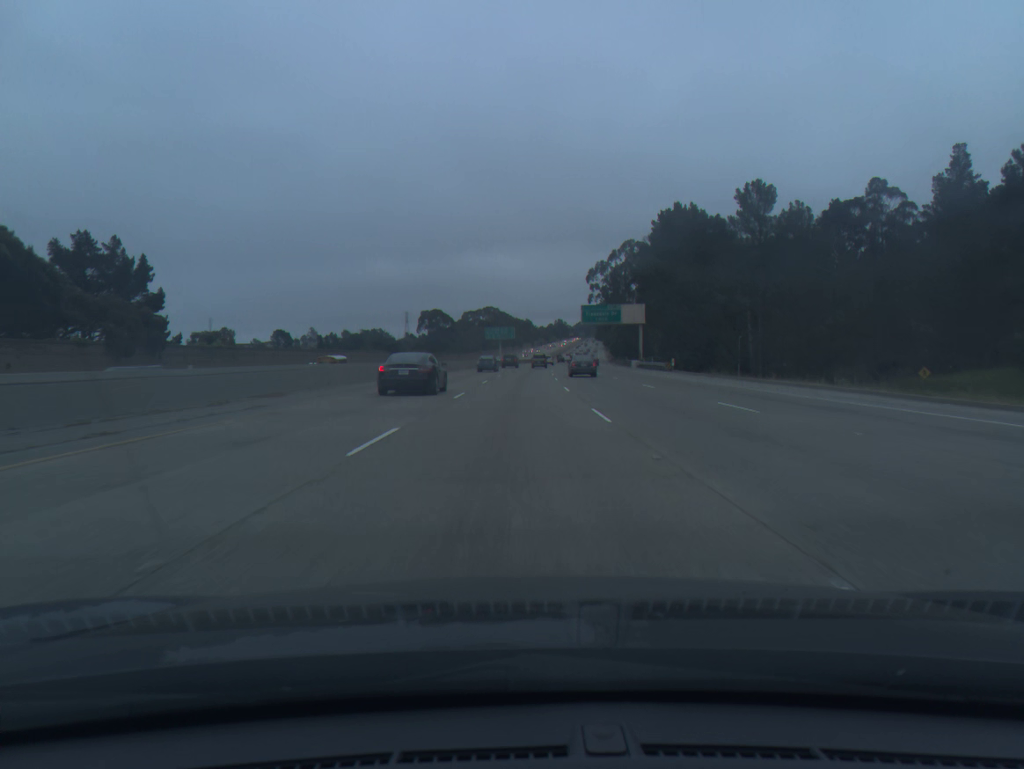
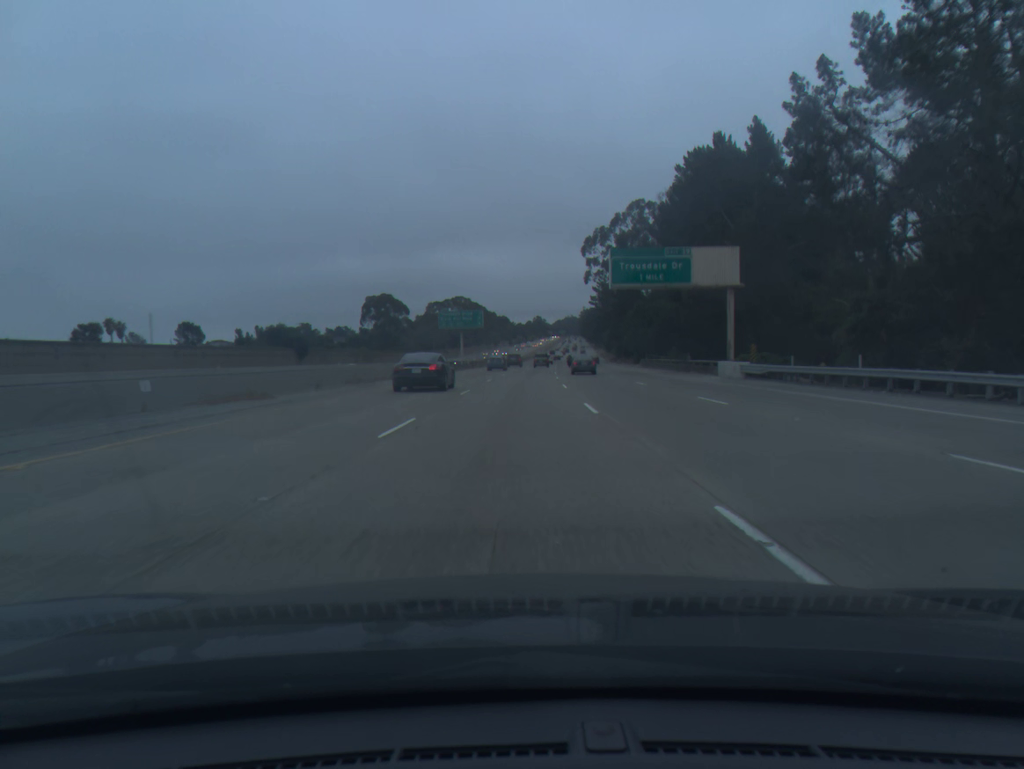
(+0.7, +56.1) m; +2°
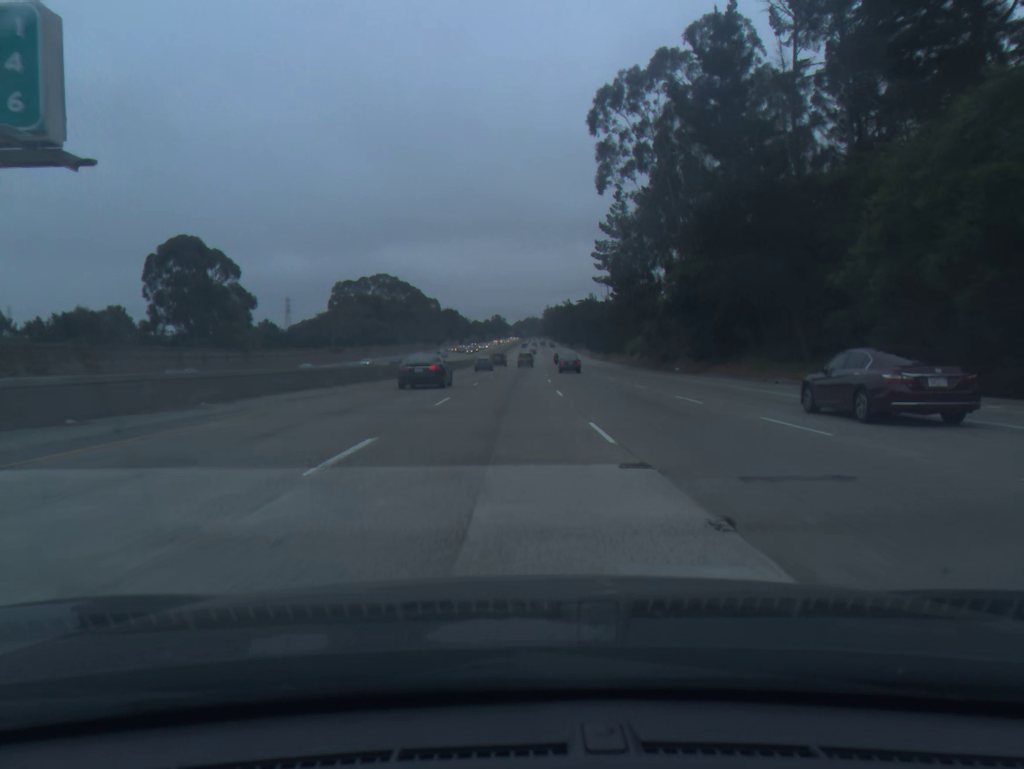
(+2.6, +93.4) m; +3°
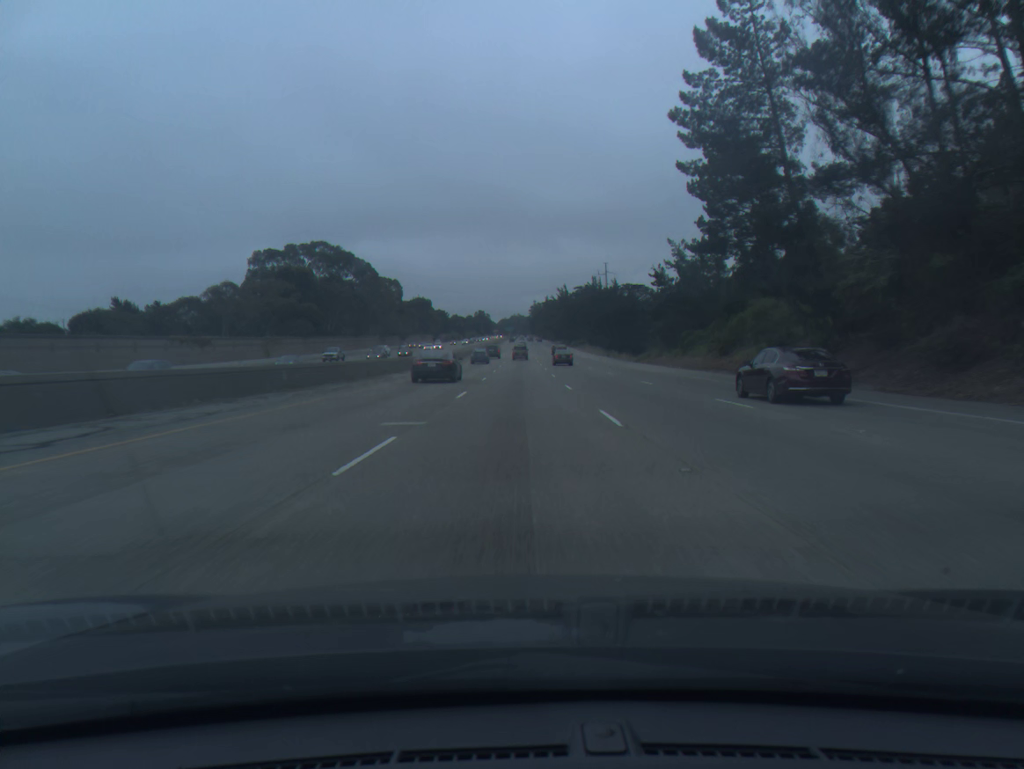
(+0.1, +56.0) m; +1°
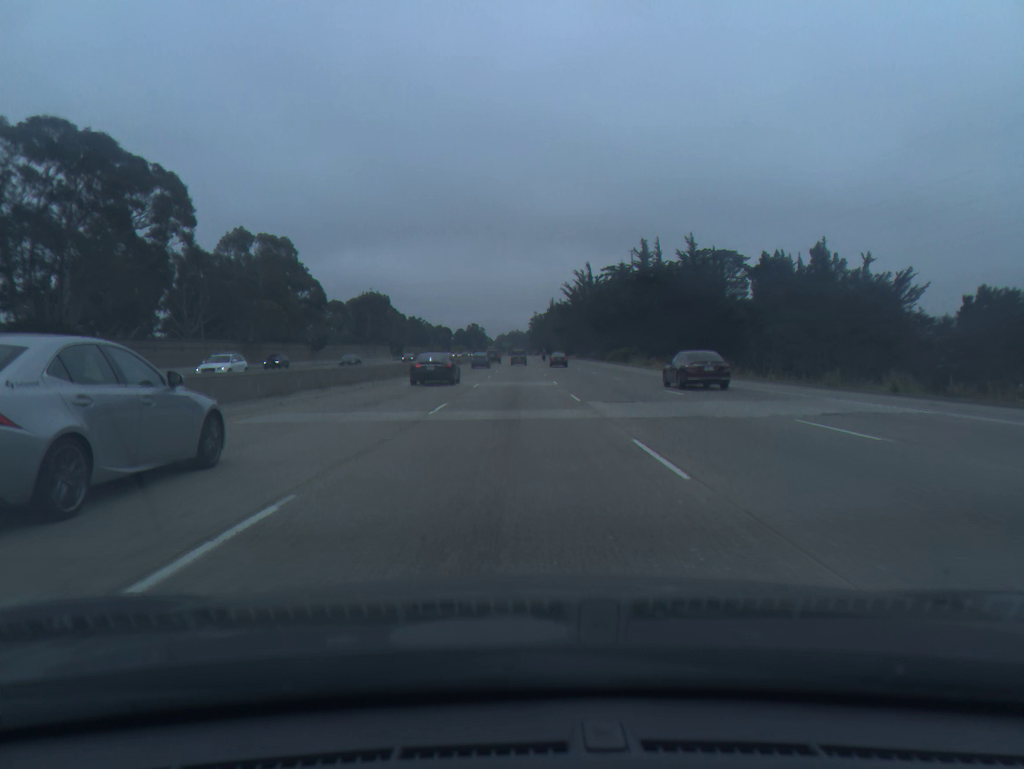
(+0.5, +93.1) m; 0°
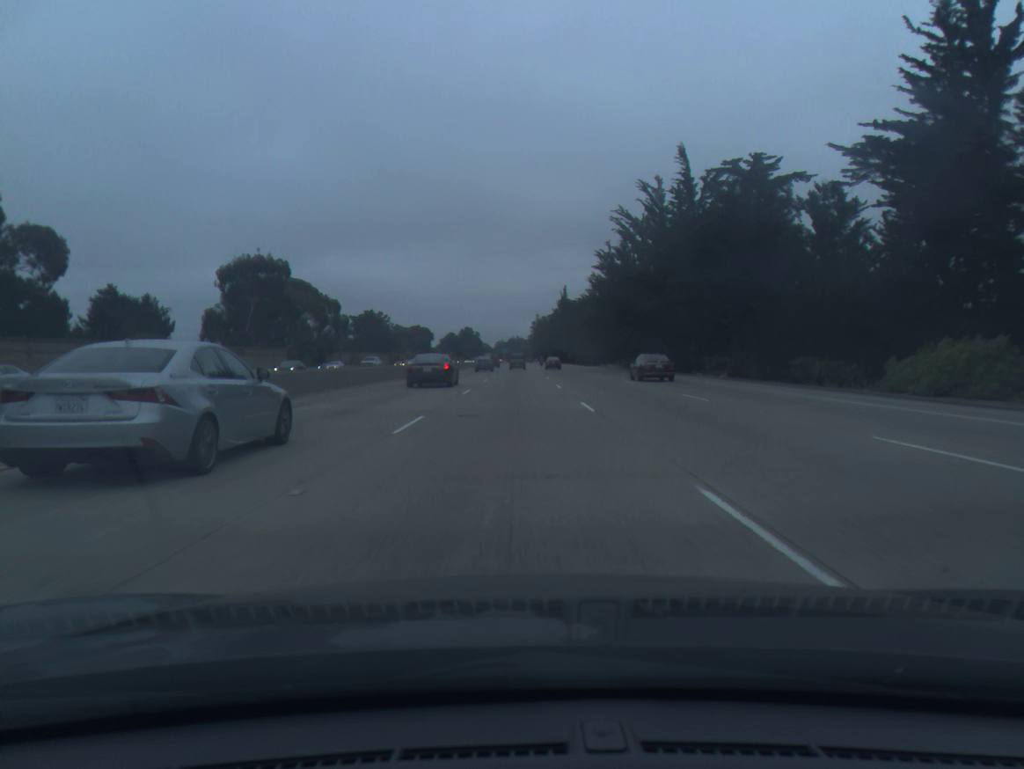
(+0.1, +92.2) m; 0°
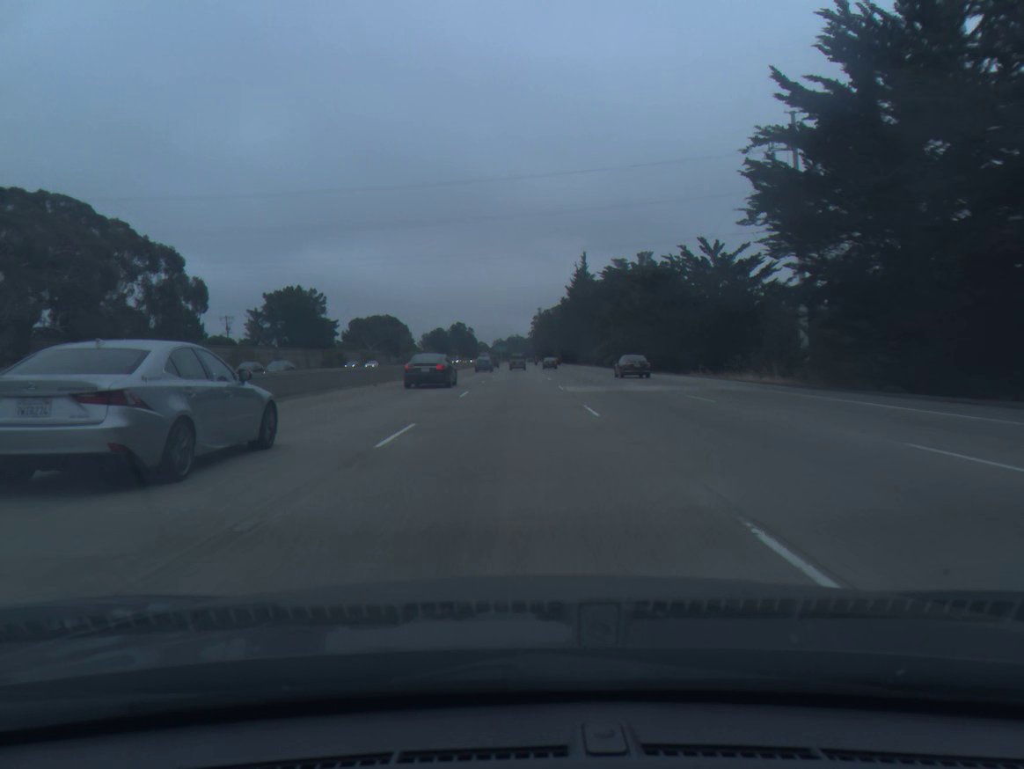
(0.0, +74.1) m; 0°
